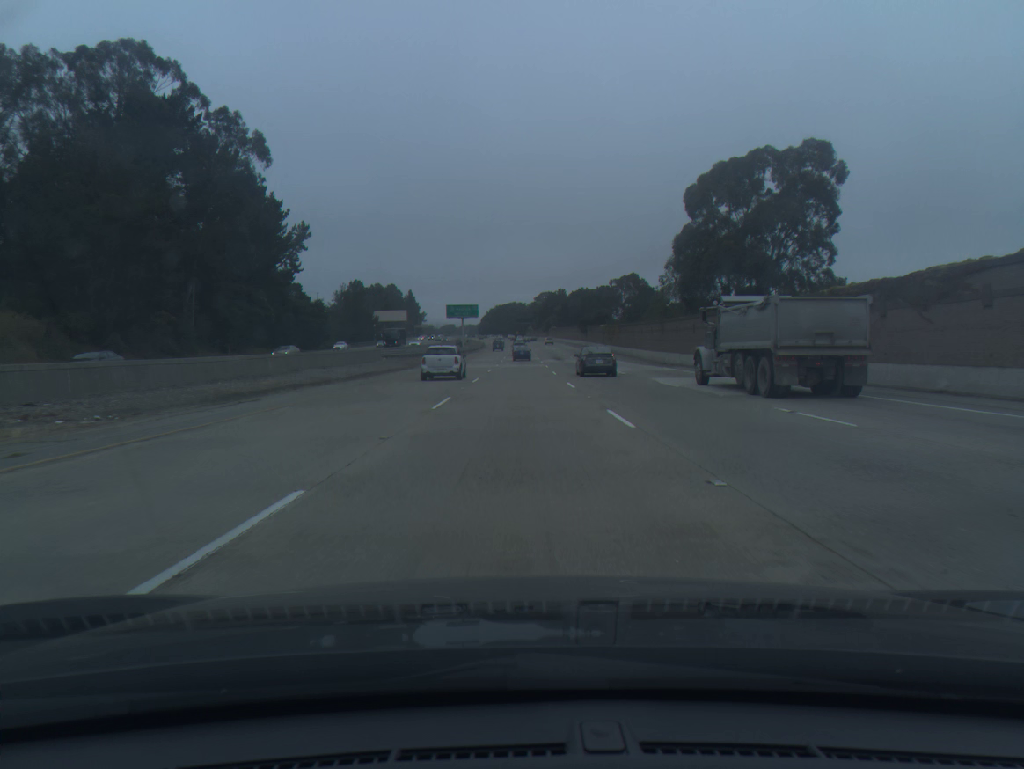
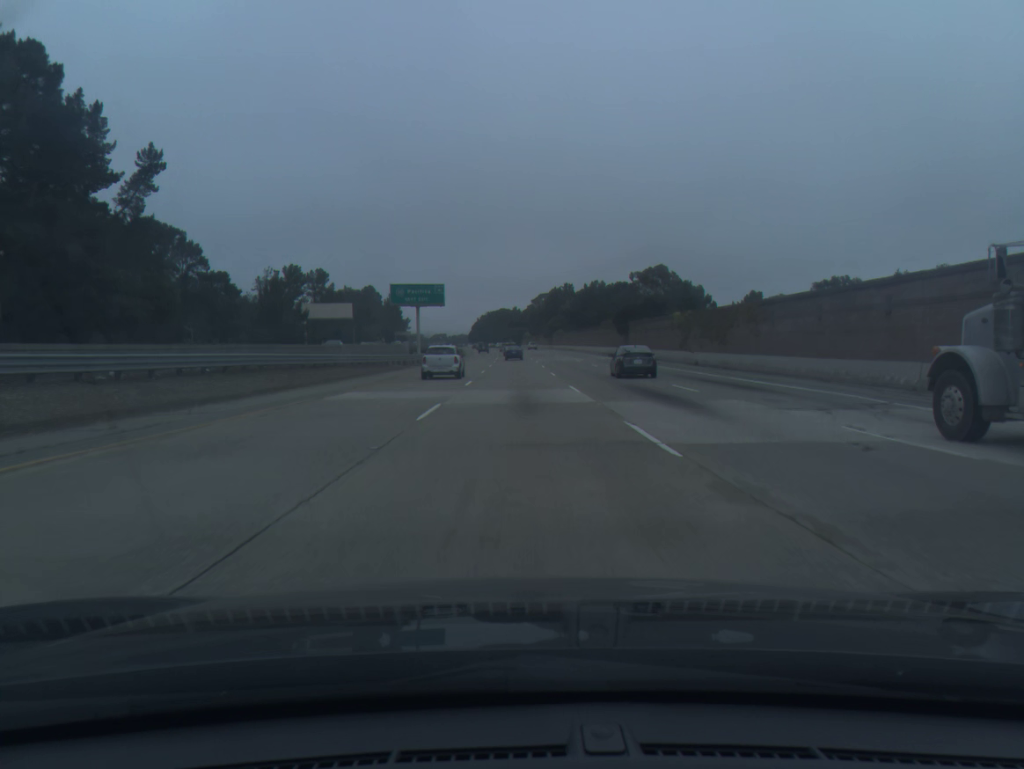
(0.0, +61.6) m; 0°
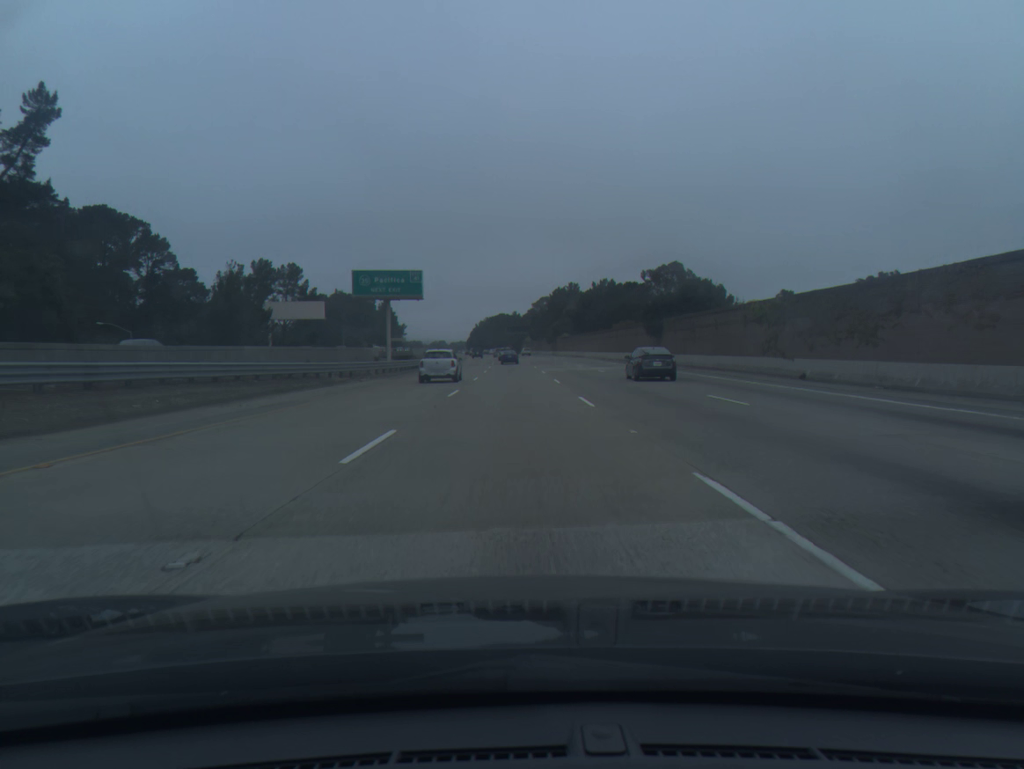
(+0.1, +20.4) m; 0°
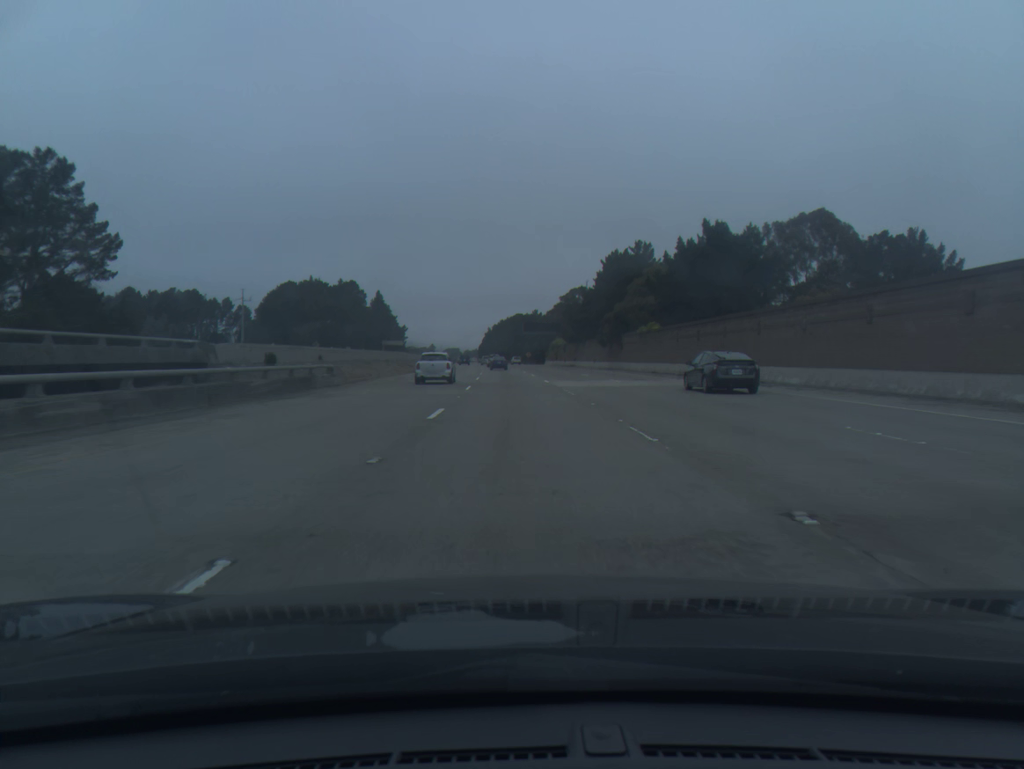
(-1.0, +81.5) m; -1°
